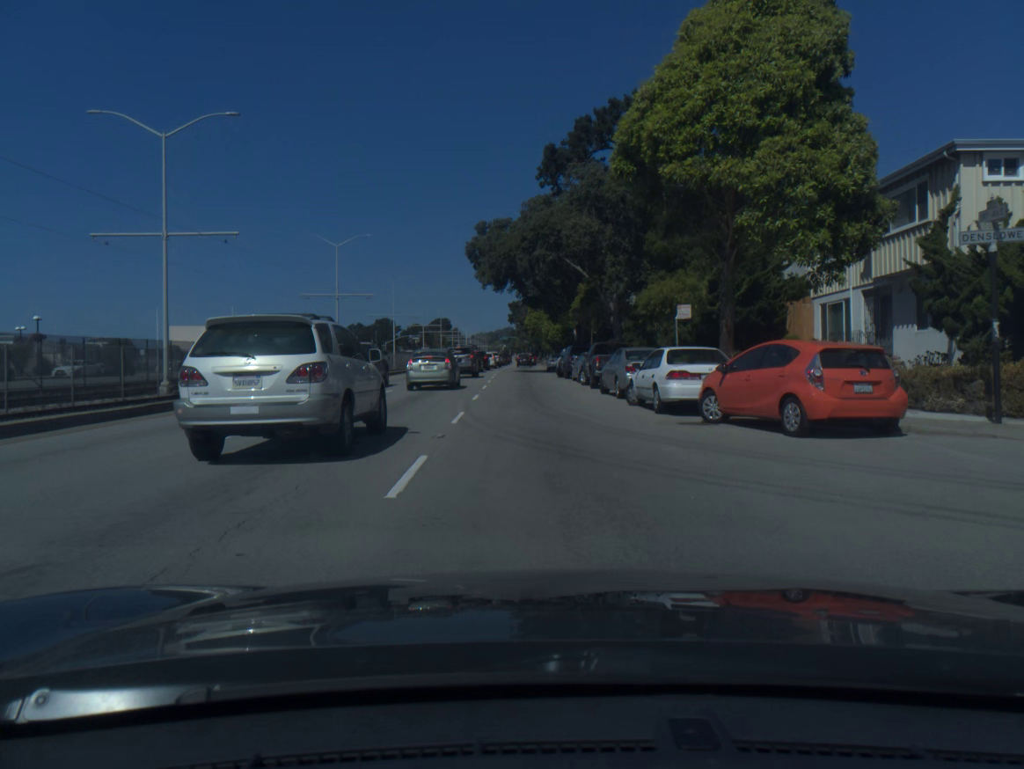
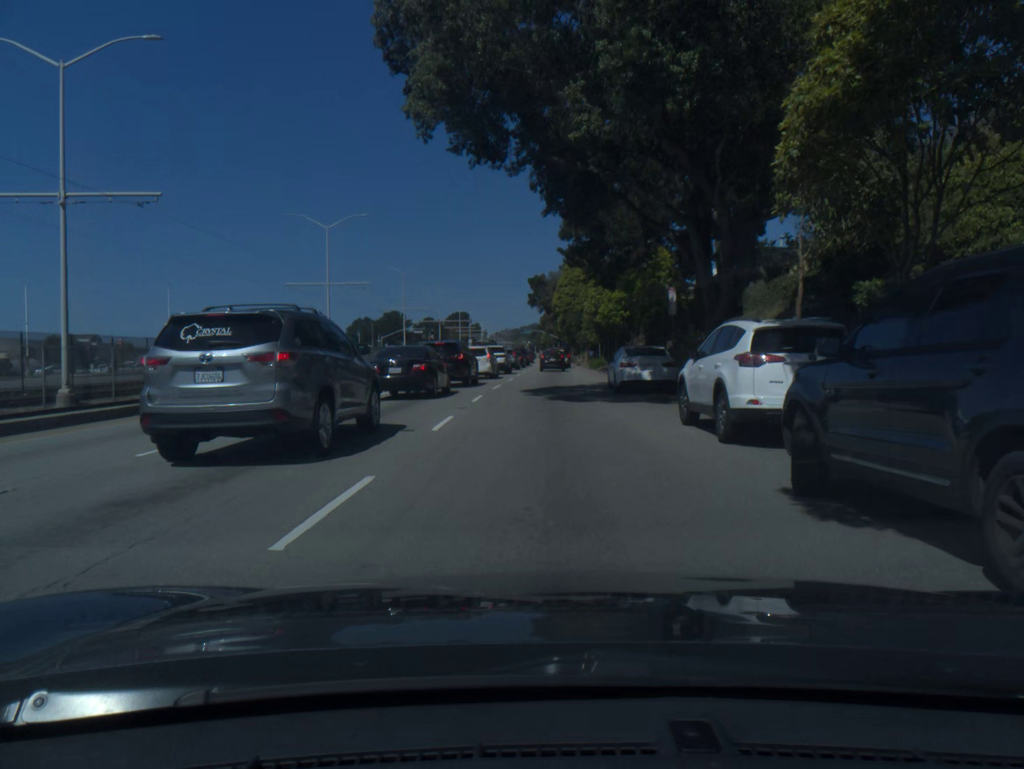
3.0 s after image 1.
(-0.9, +38.2) m; -2°
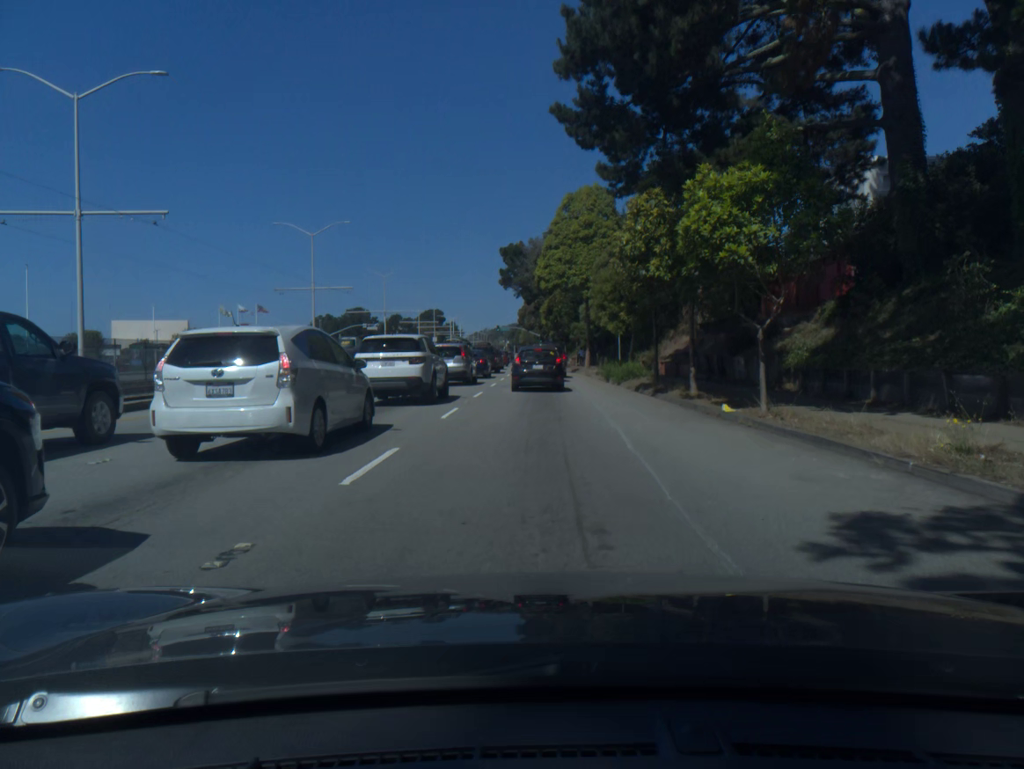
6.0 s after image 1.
(+0.2, +27.3) m; +2°
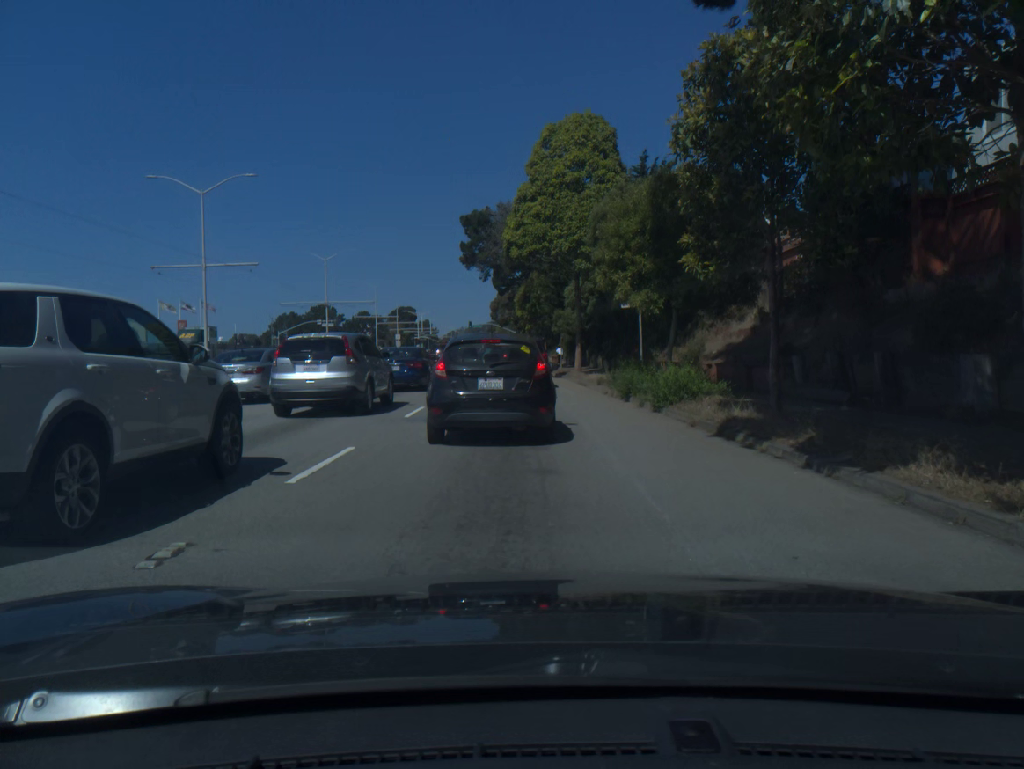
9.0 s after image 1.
(+0.3, +14.5) m; +2°
